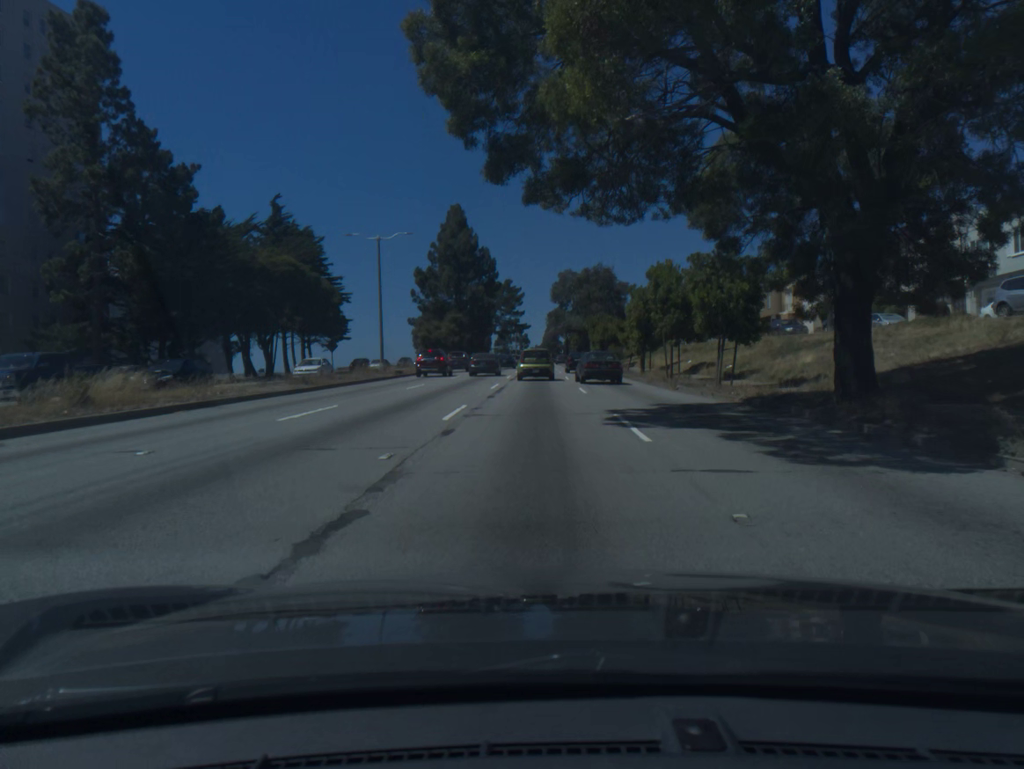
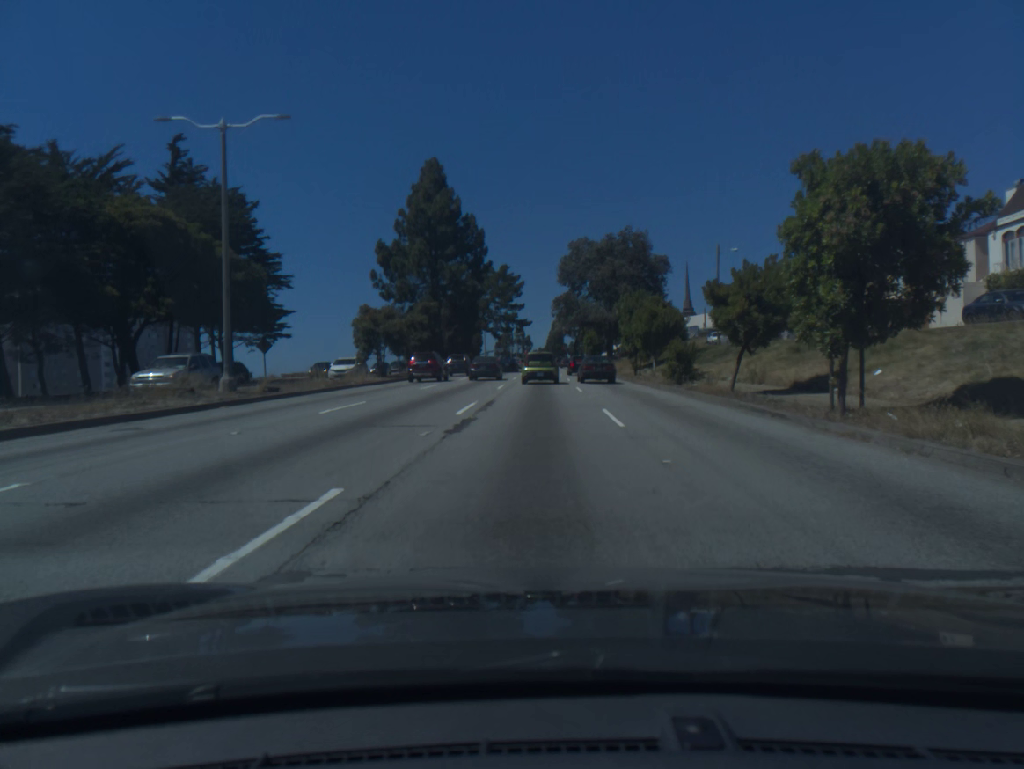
(-0.1, +26.3) m; 0°
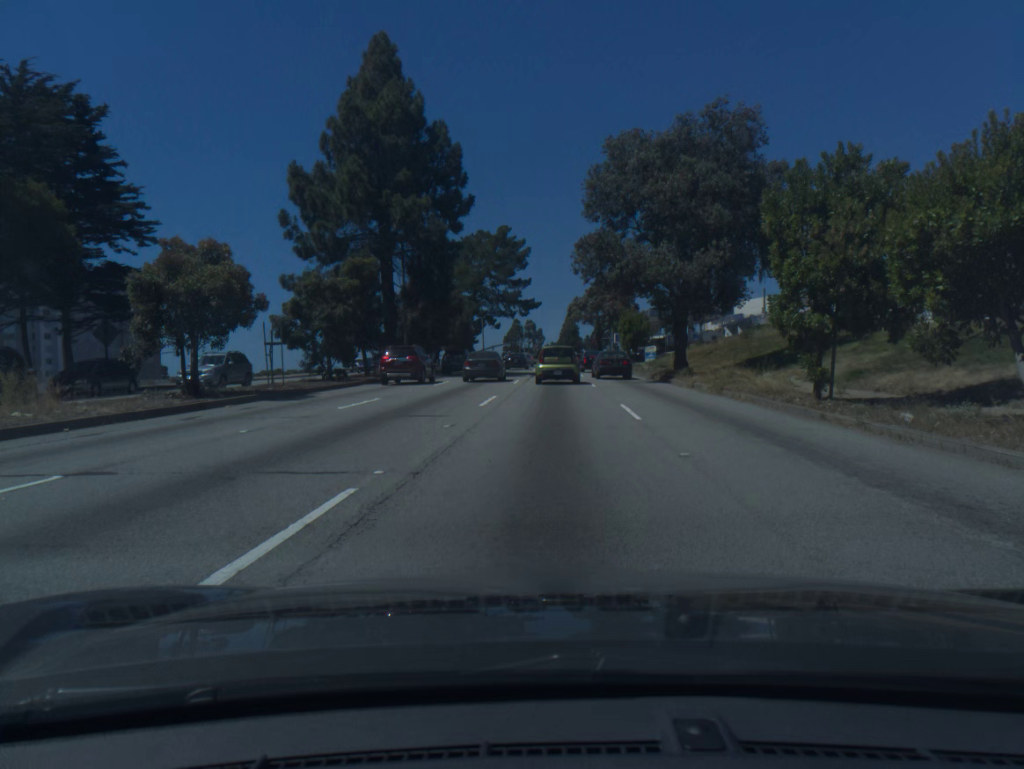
(-0.1, +29.0) m; -1°
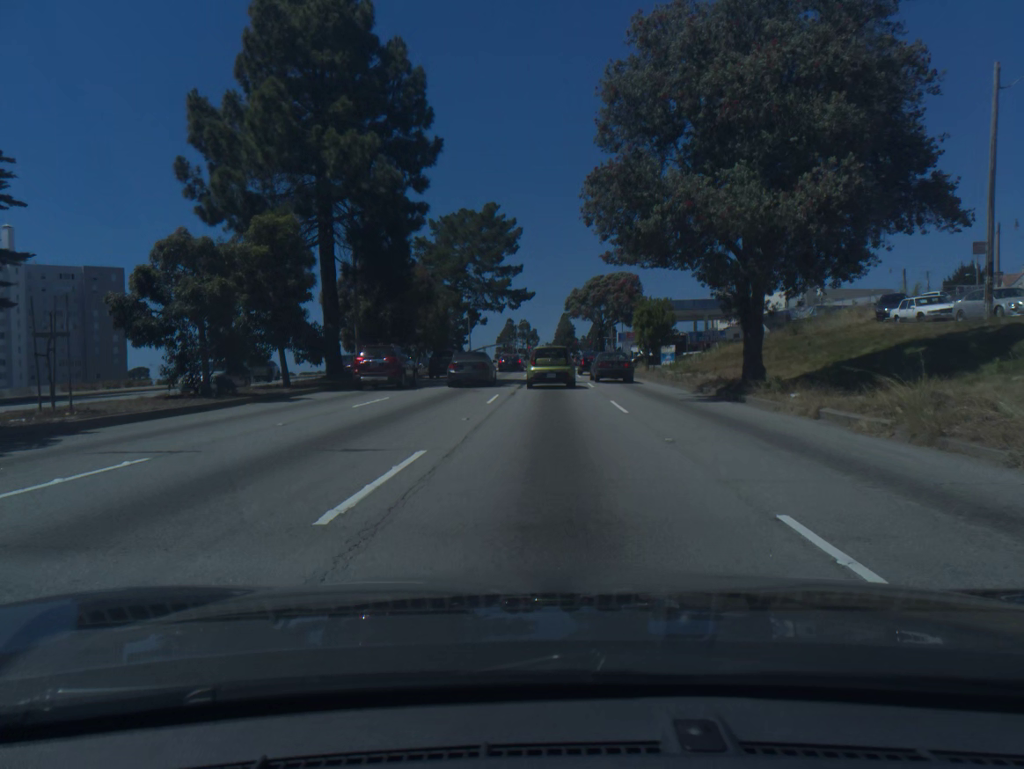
(+0.1, +13.0) m; +1°
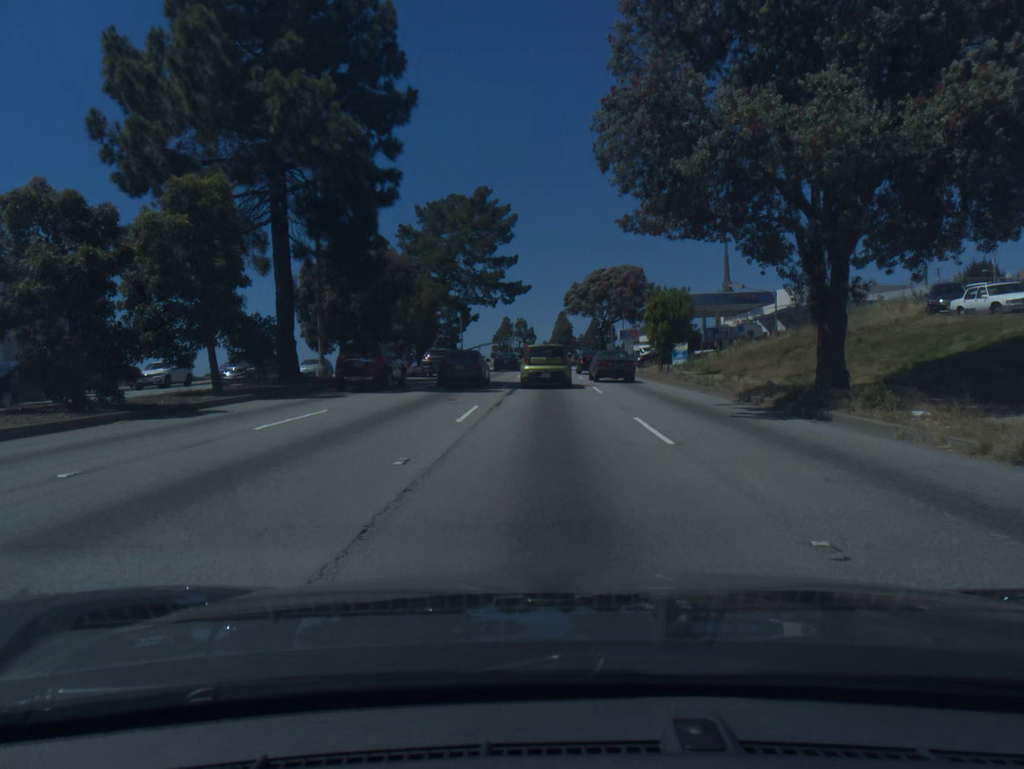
(0.0, +6.3) m; 0°
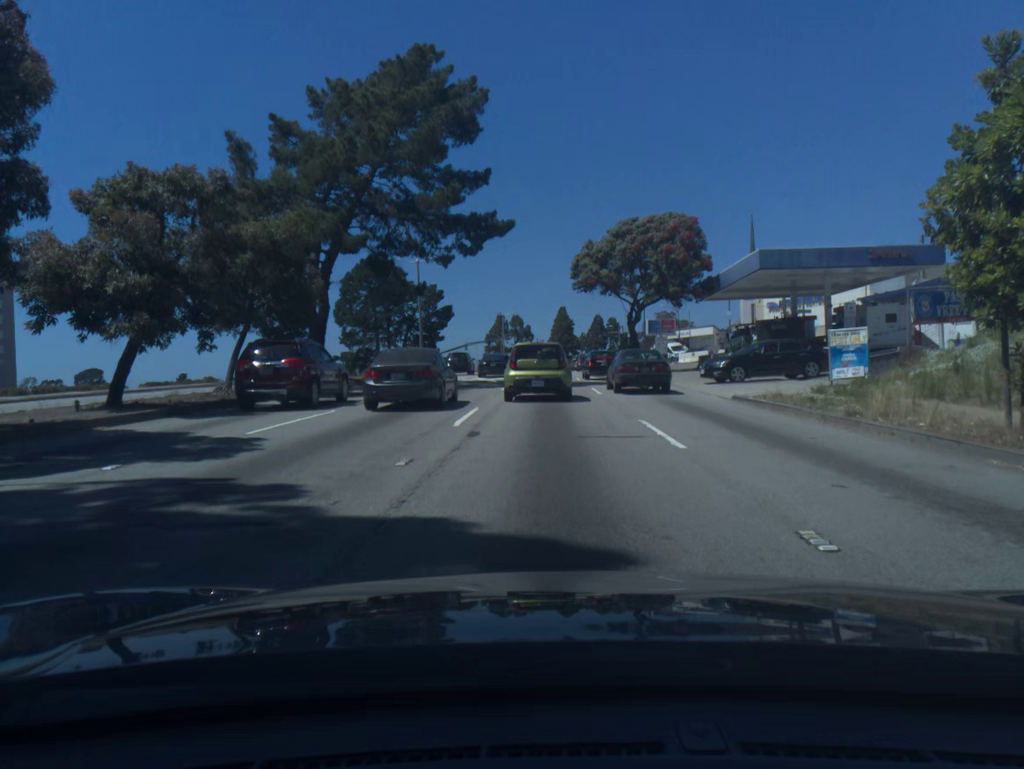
(-0.1, +29.2) m; 0°
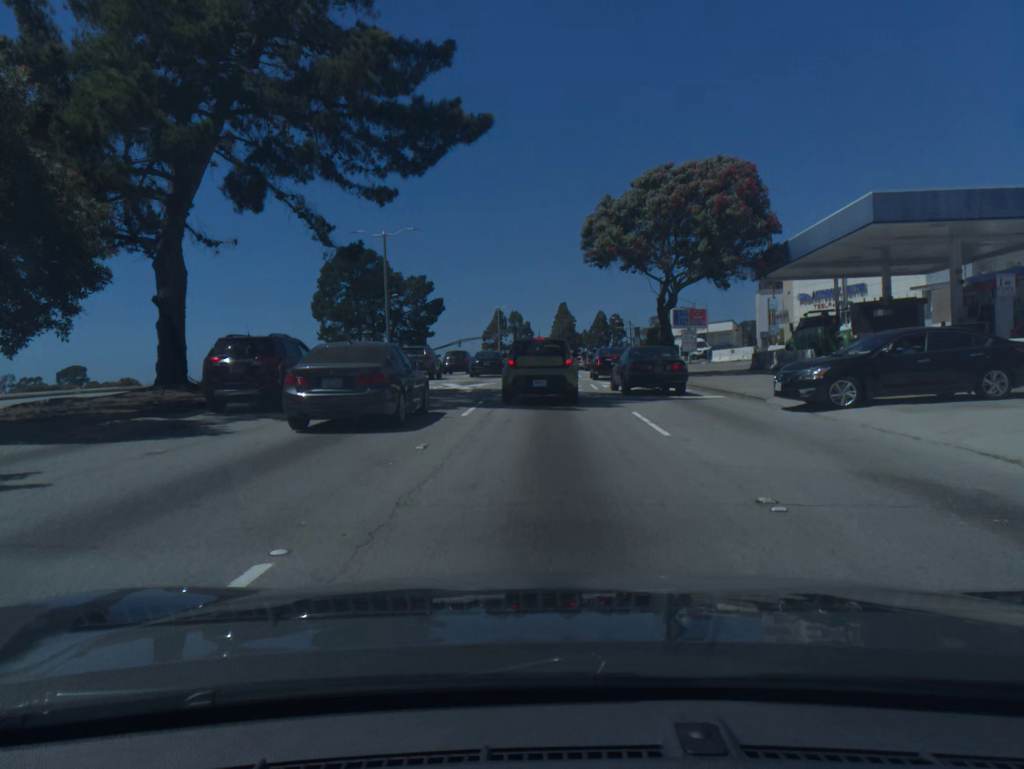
(0.0, +13.8) m; 0°
